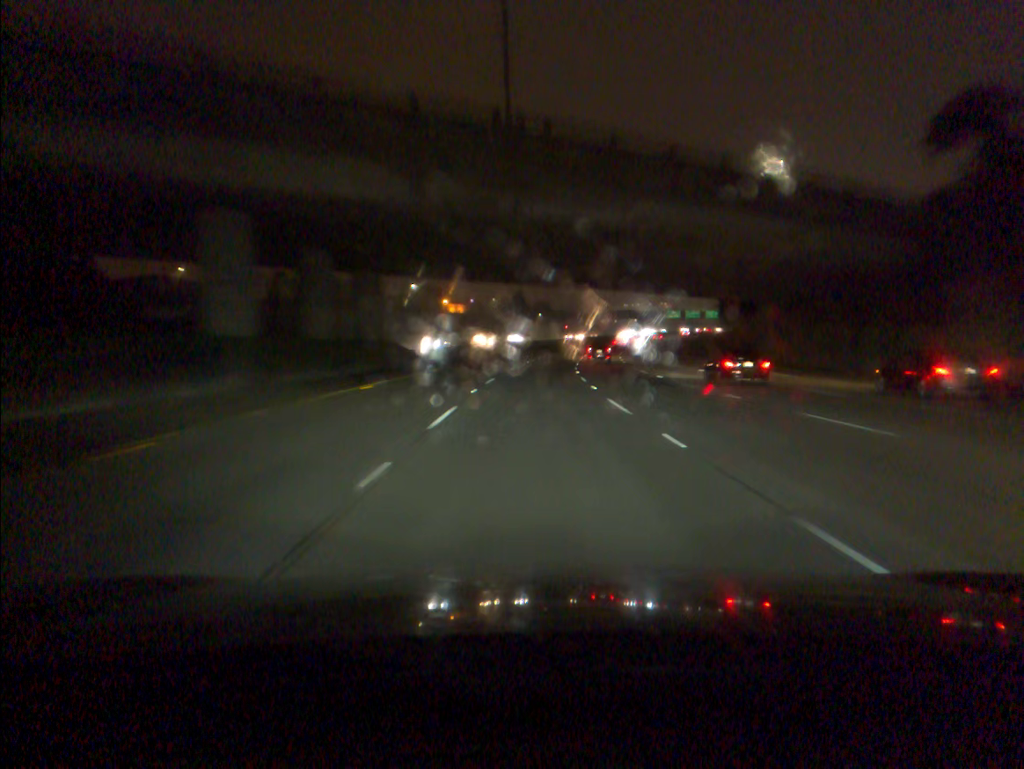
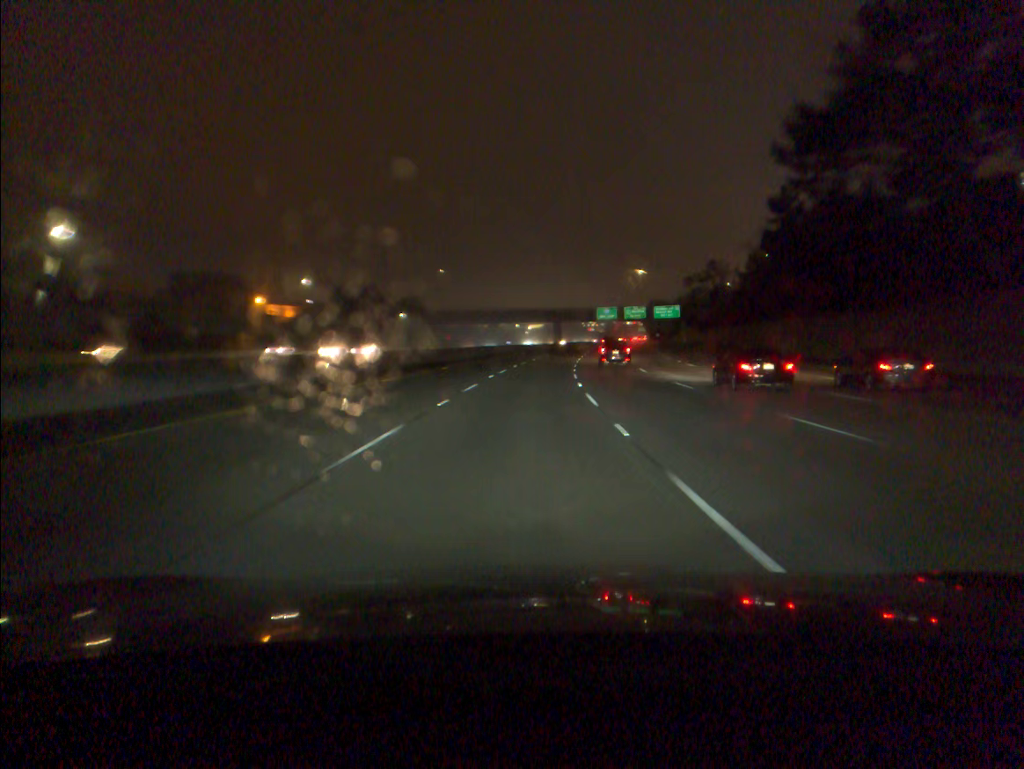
(+6.3, +95.5) m; +8°
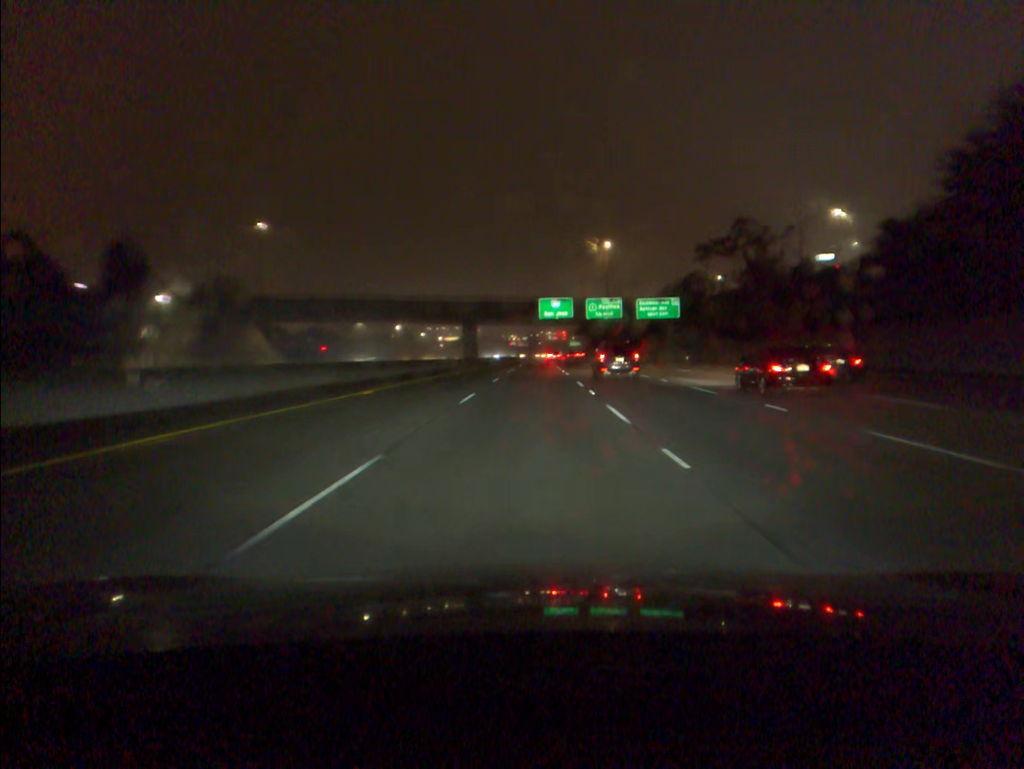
(+4.3, +76.6) m; +6°
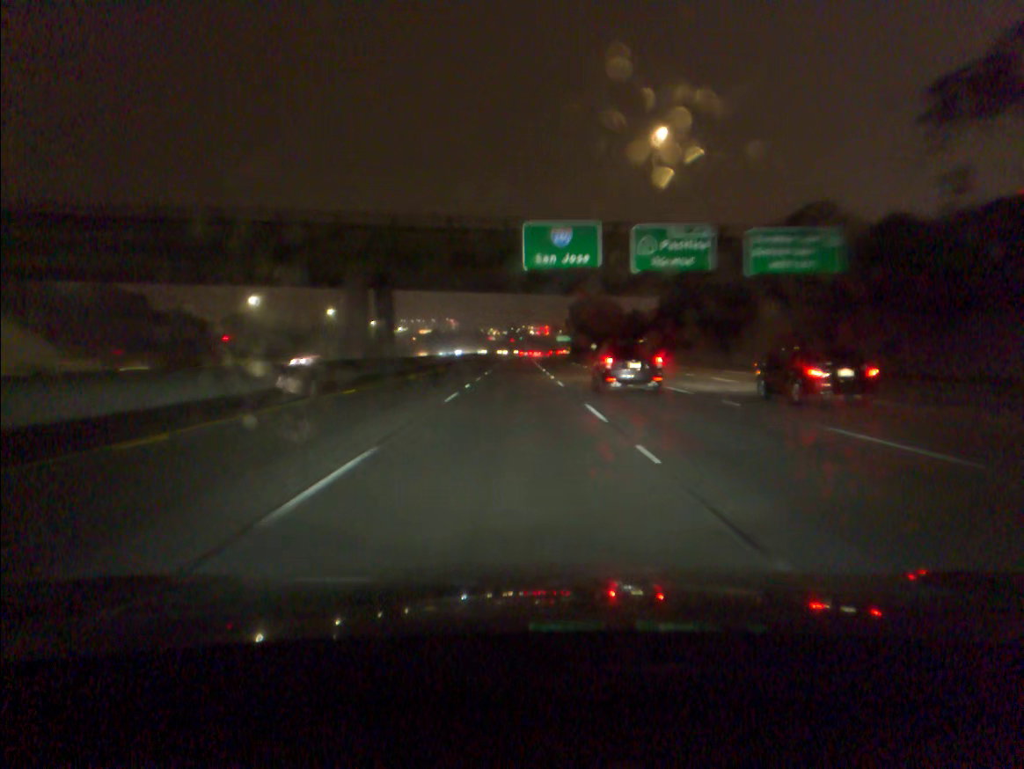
(+1.3, +57.9) m; +2°
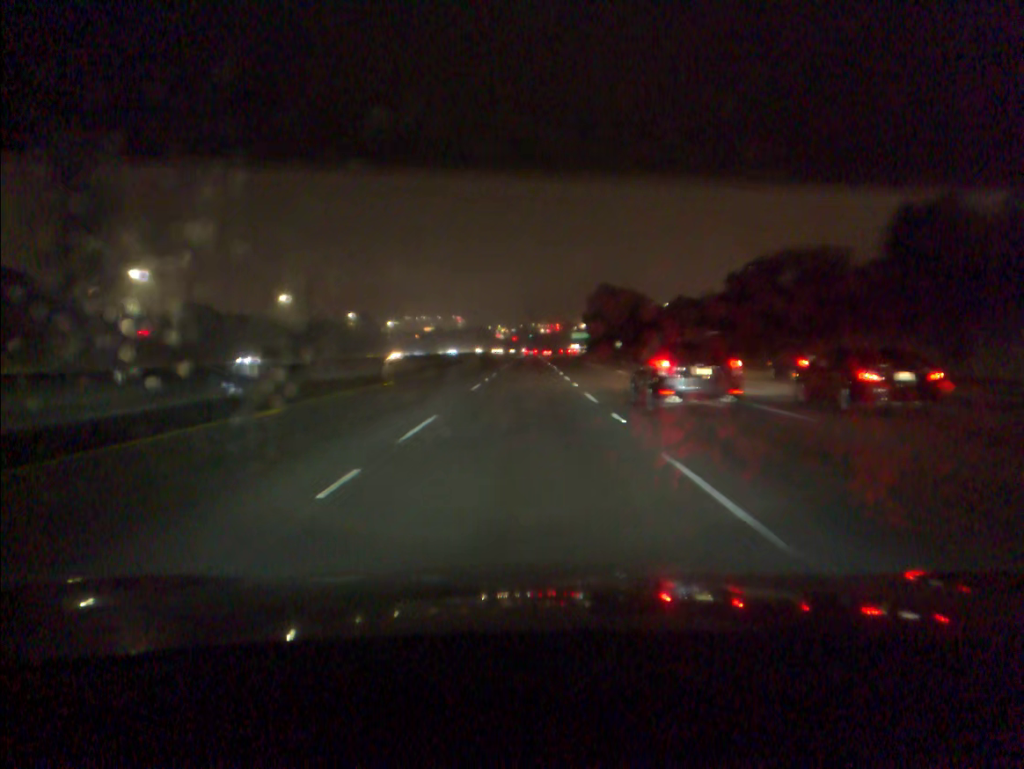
(-0.2, +38.9) m; -1°
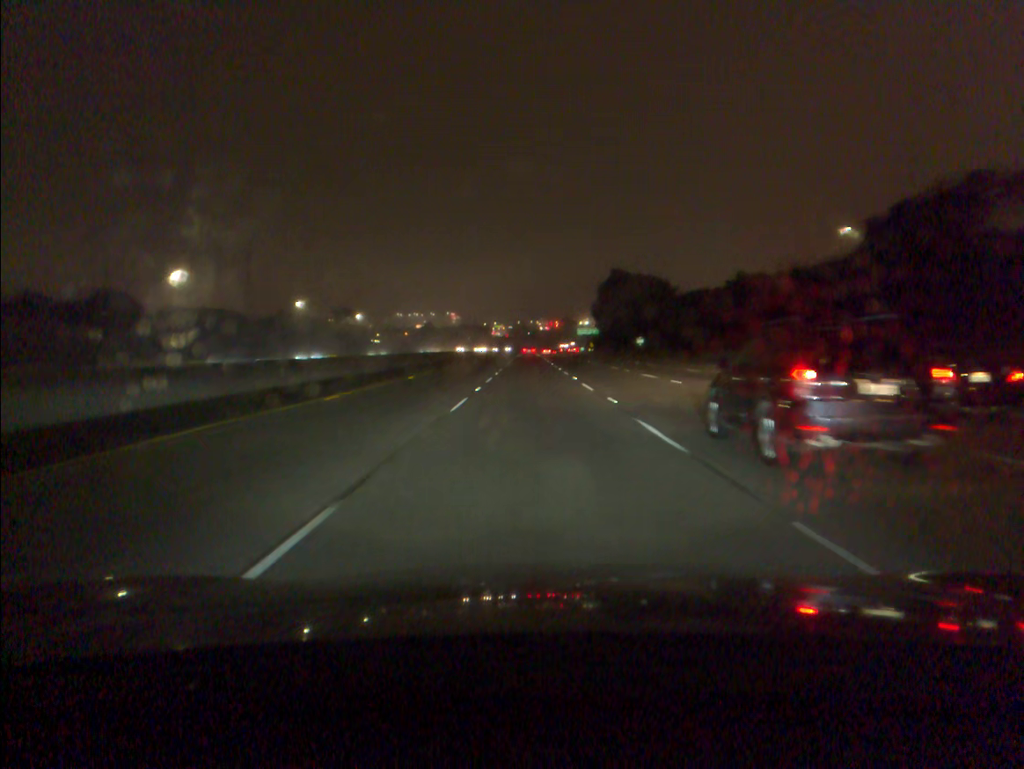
(0.0, +38.9) m; 0°
